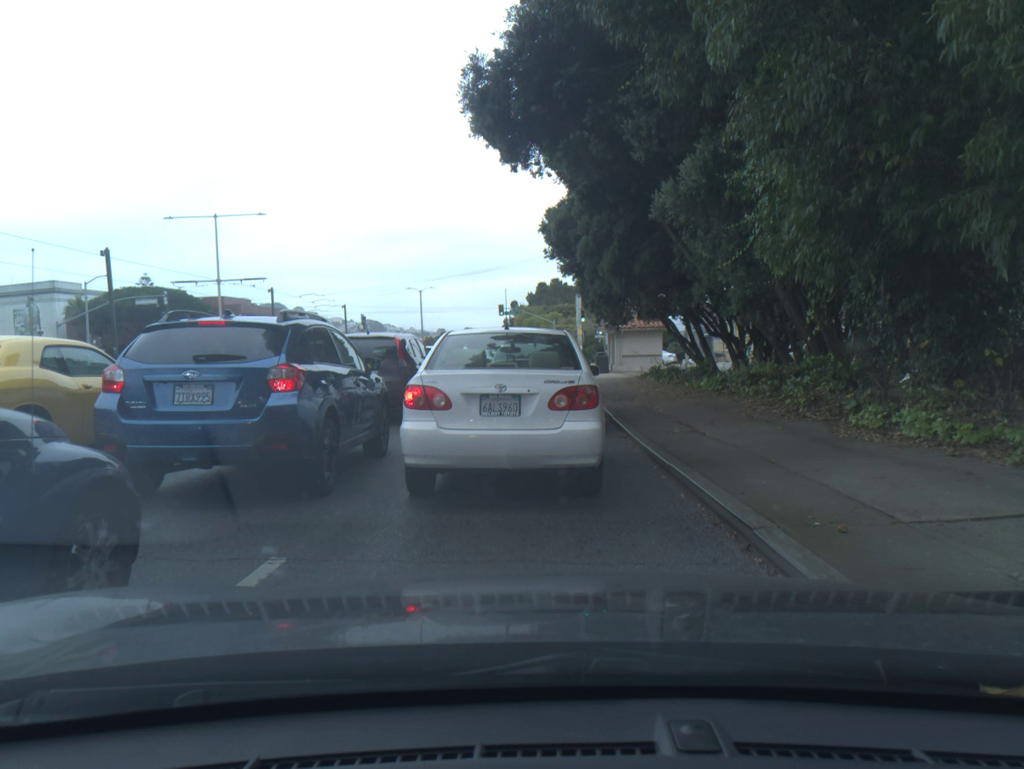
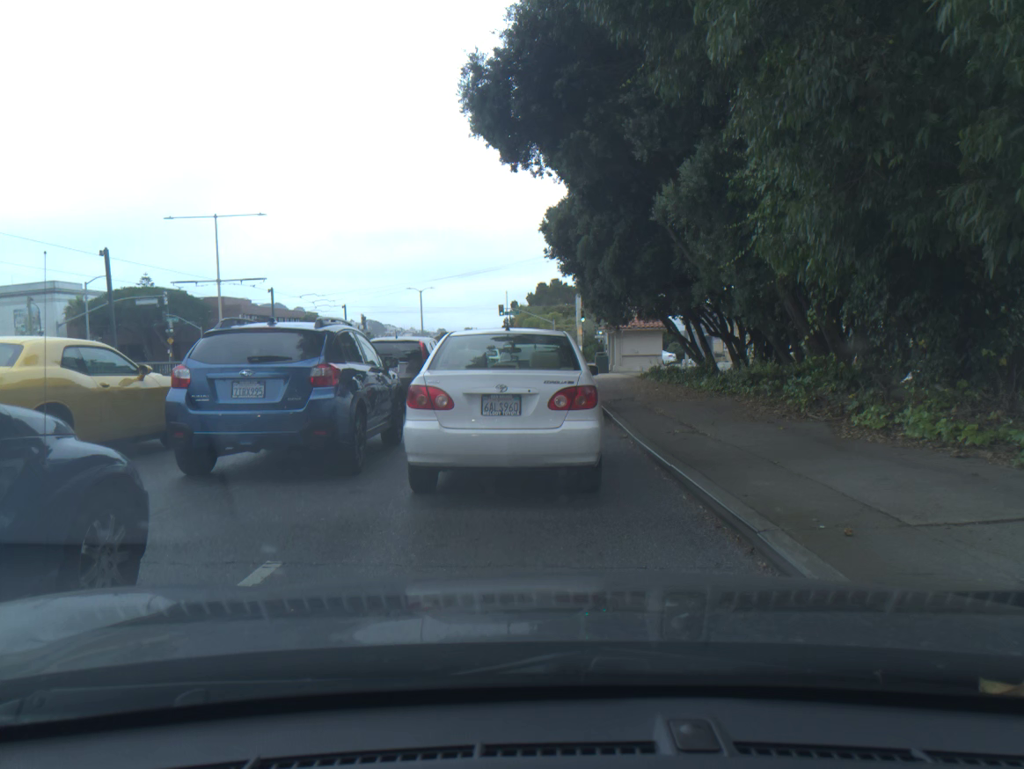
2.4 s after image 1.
(0.0, +0.1) m; +1°
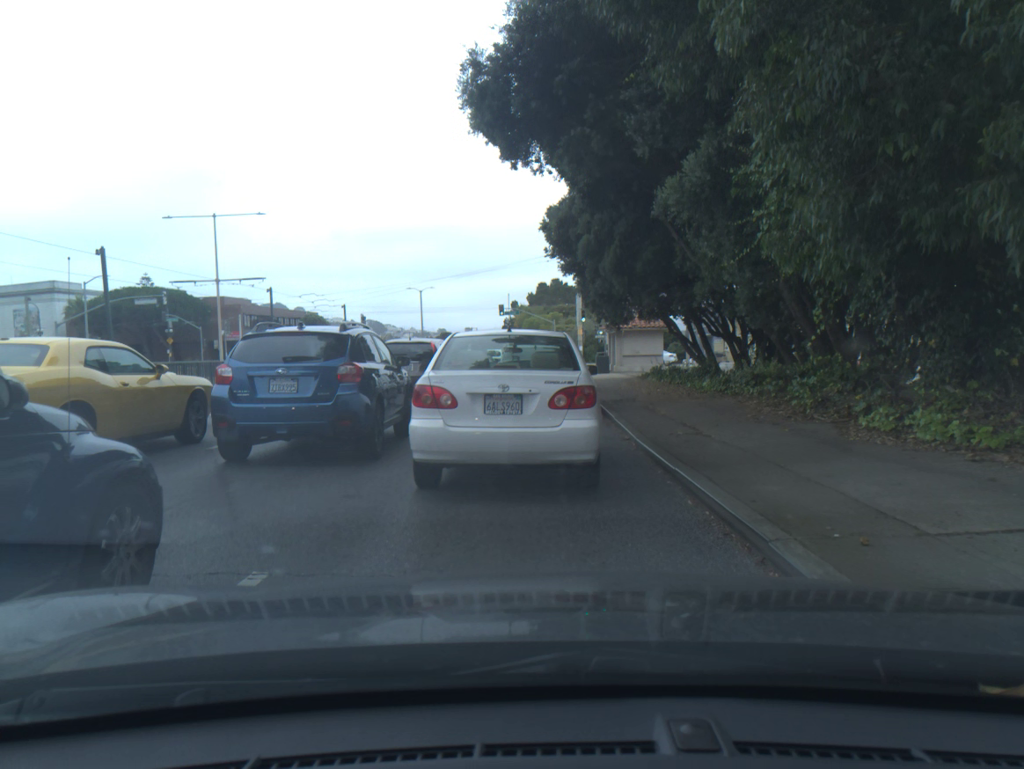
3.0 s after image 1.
(0.0, +0.2) m; 0°
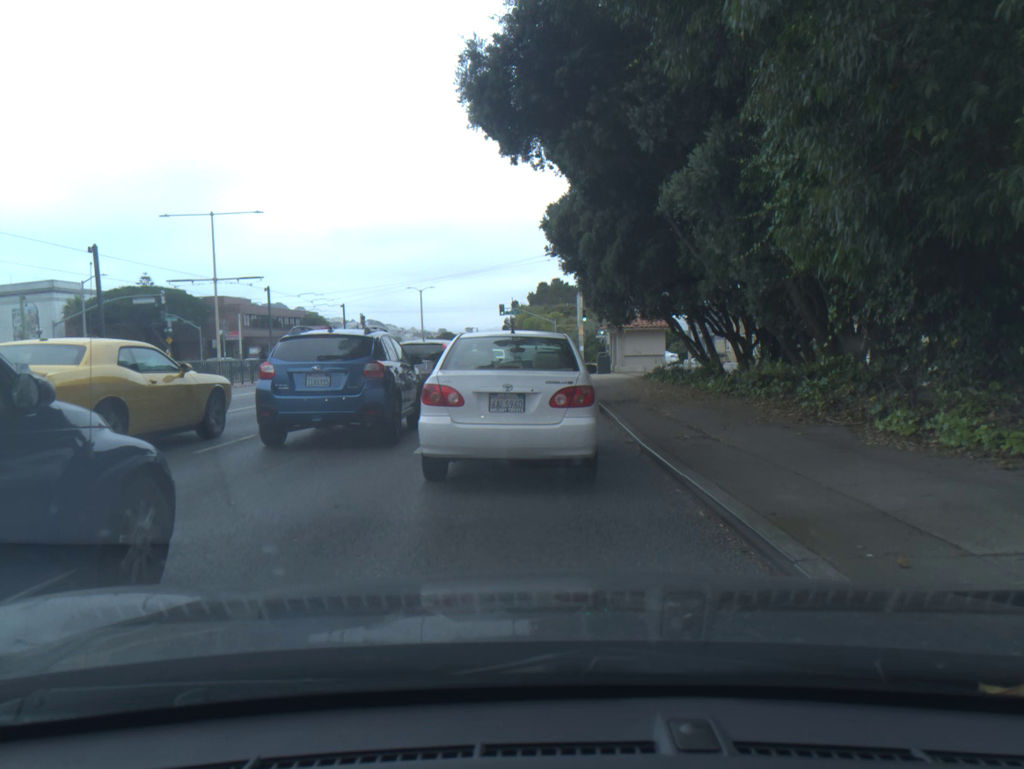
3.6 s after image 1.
(0.0, +0.4) m; 0°
